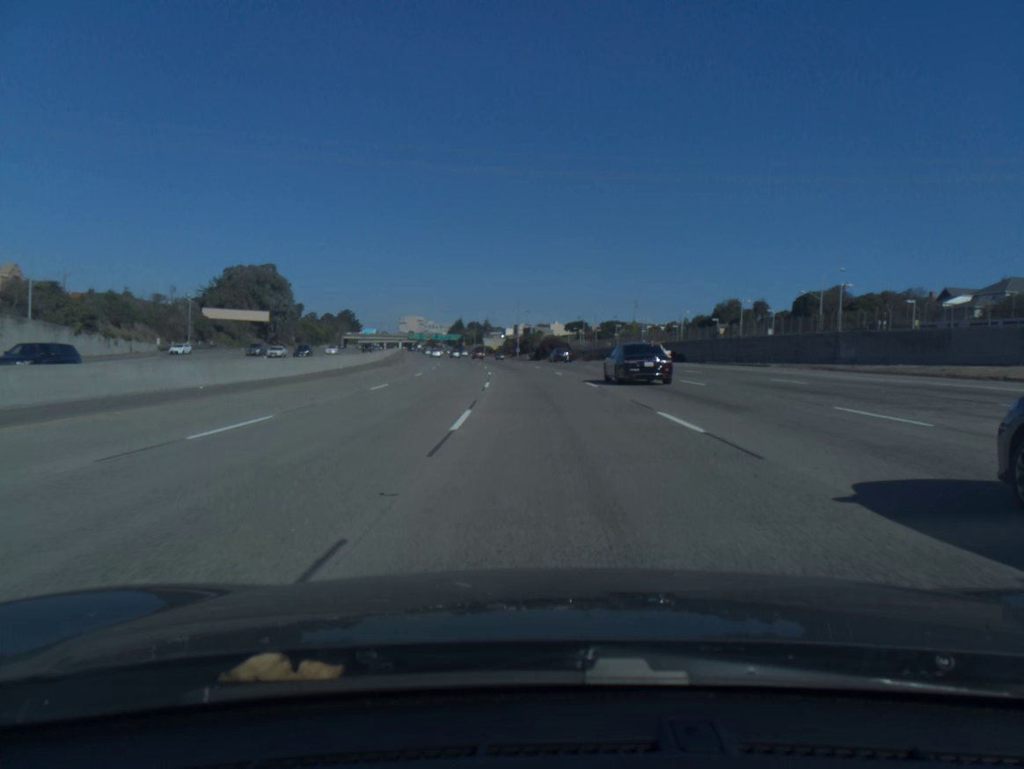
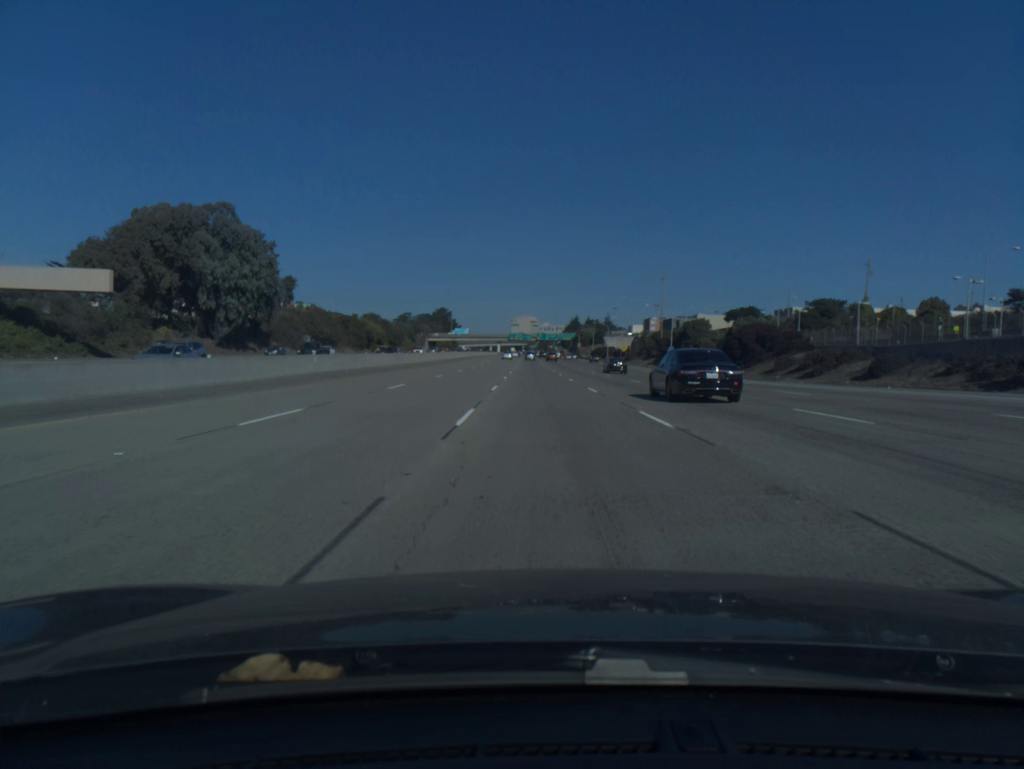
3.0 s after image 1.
(-8.0, +97.7) m; -9°
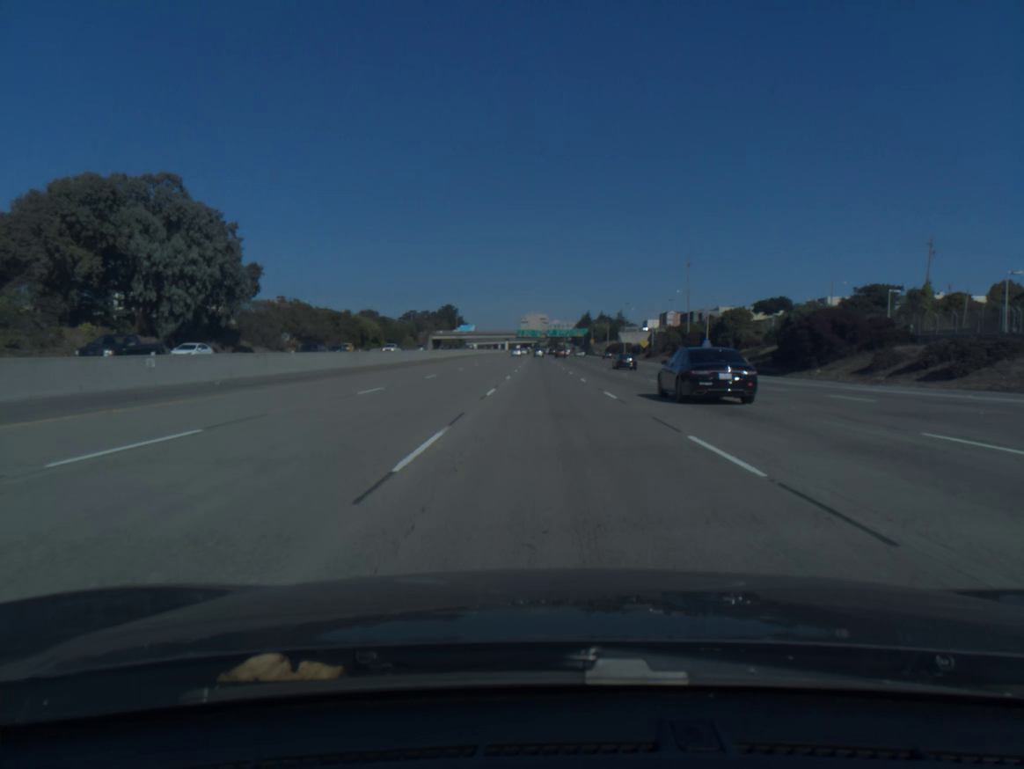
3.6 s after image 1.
(-0.1, +19.7) m; -1°
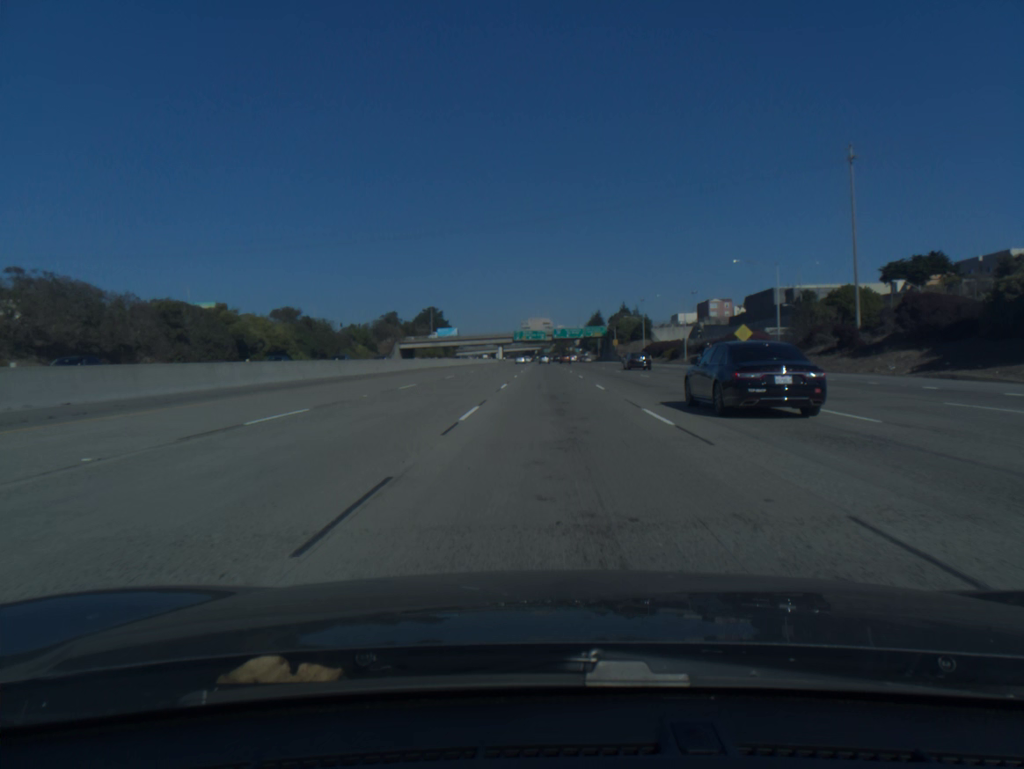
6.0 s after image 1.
(-0.4, +79.6) m; 0°
